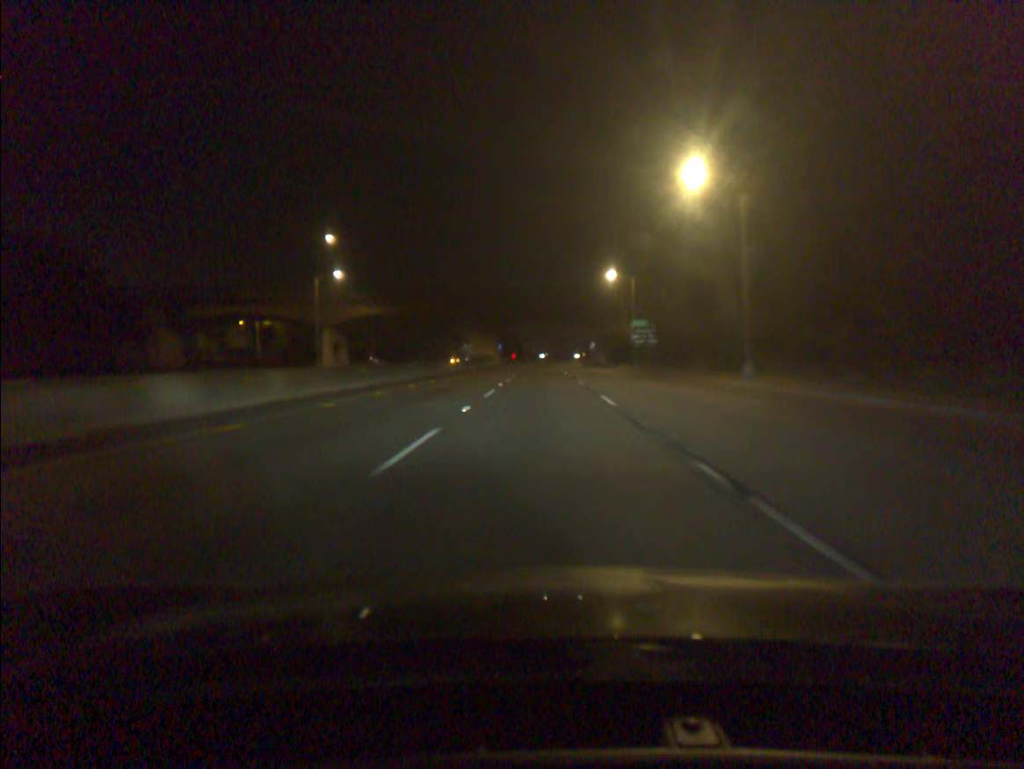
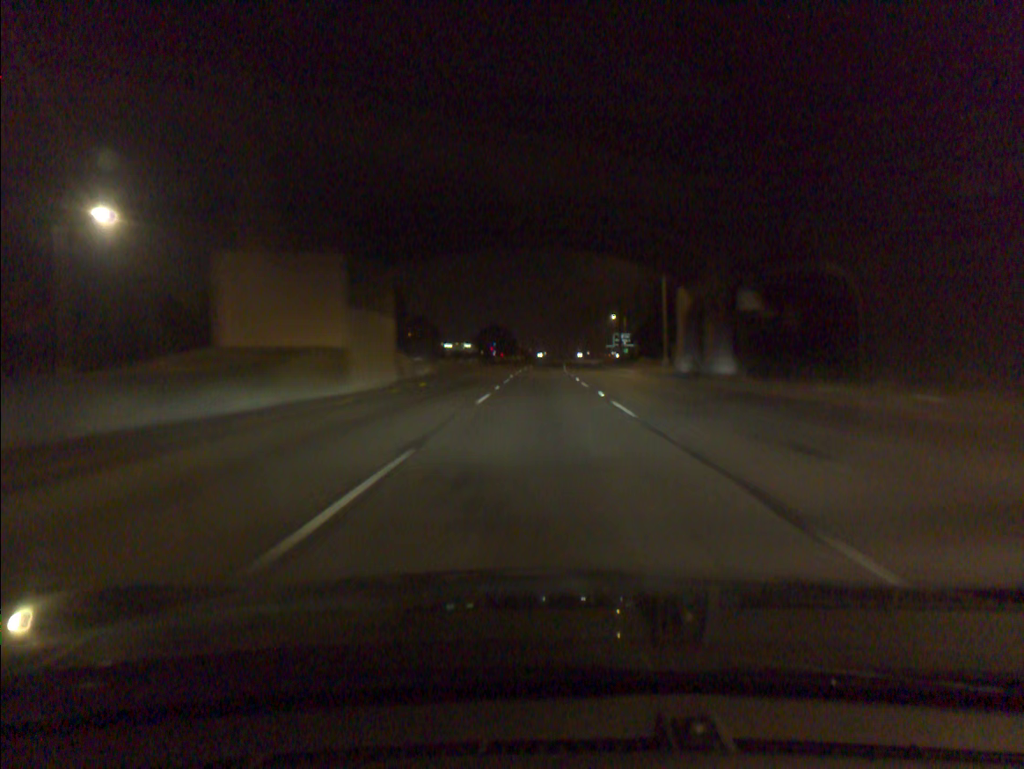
(0.0, +77.4) m; 0°
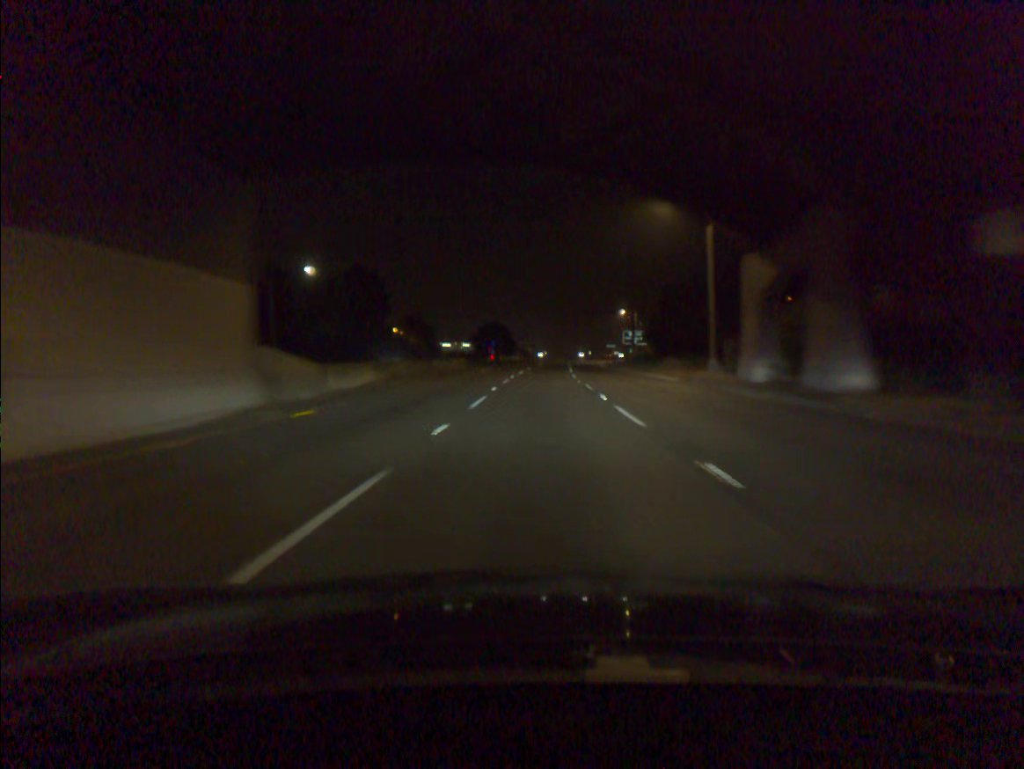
(0.0, +16.0) m; 0°
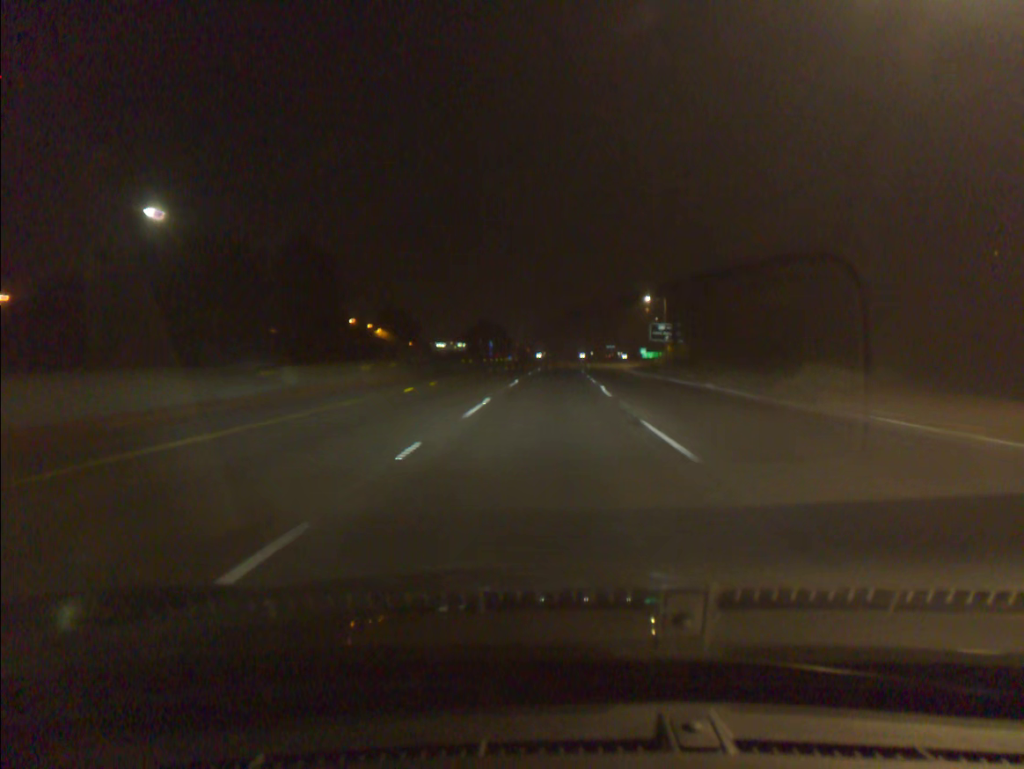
(0.0, +32.3) m; 0°
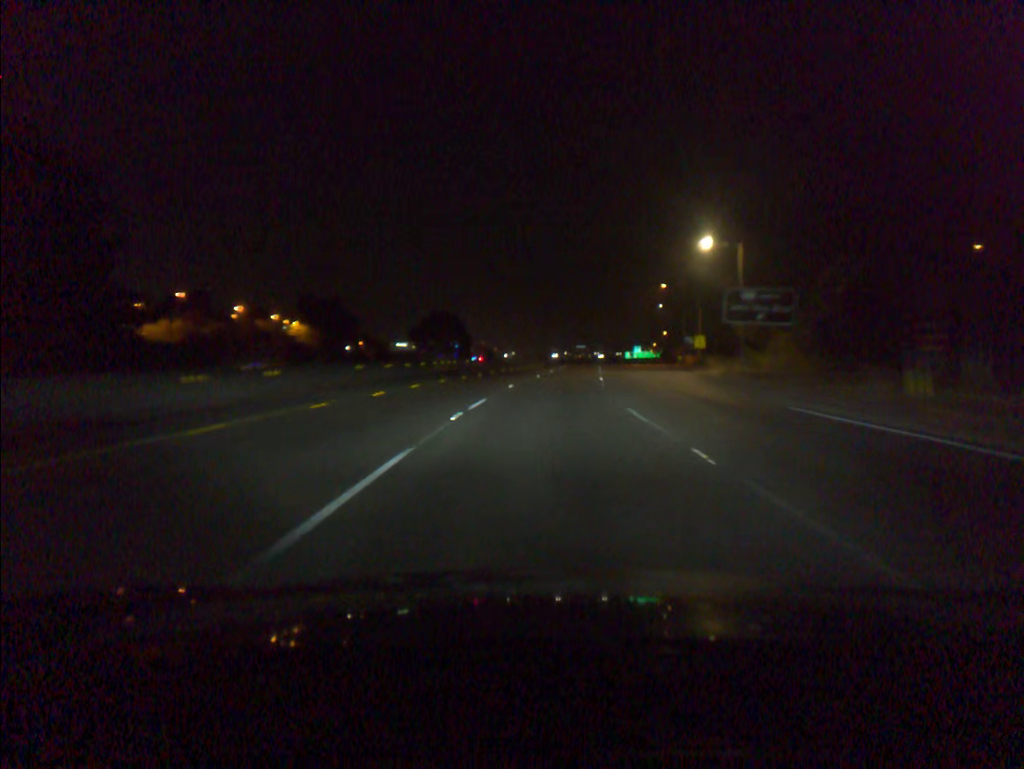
(+0.8, +49.5) m; +2°
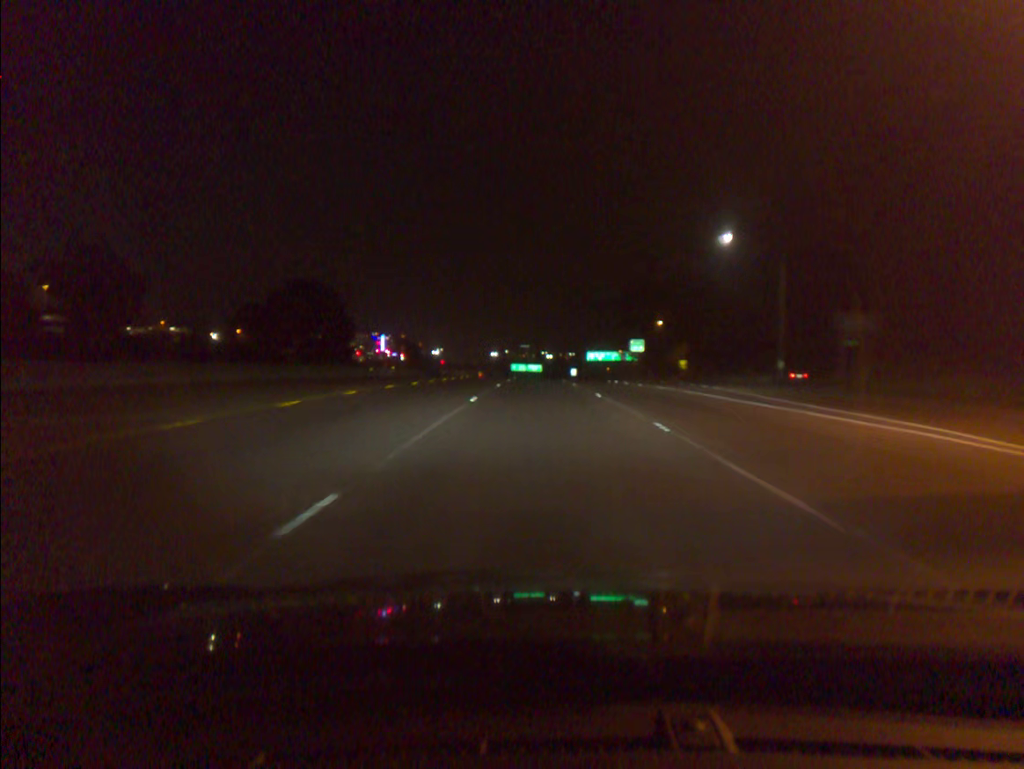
(+4.0, +85.3) m; +4°
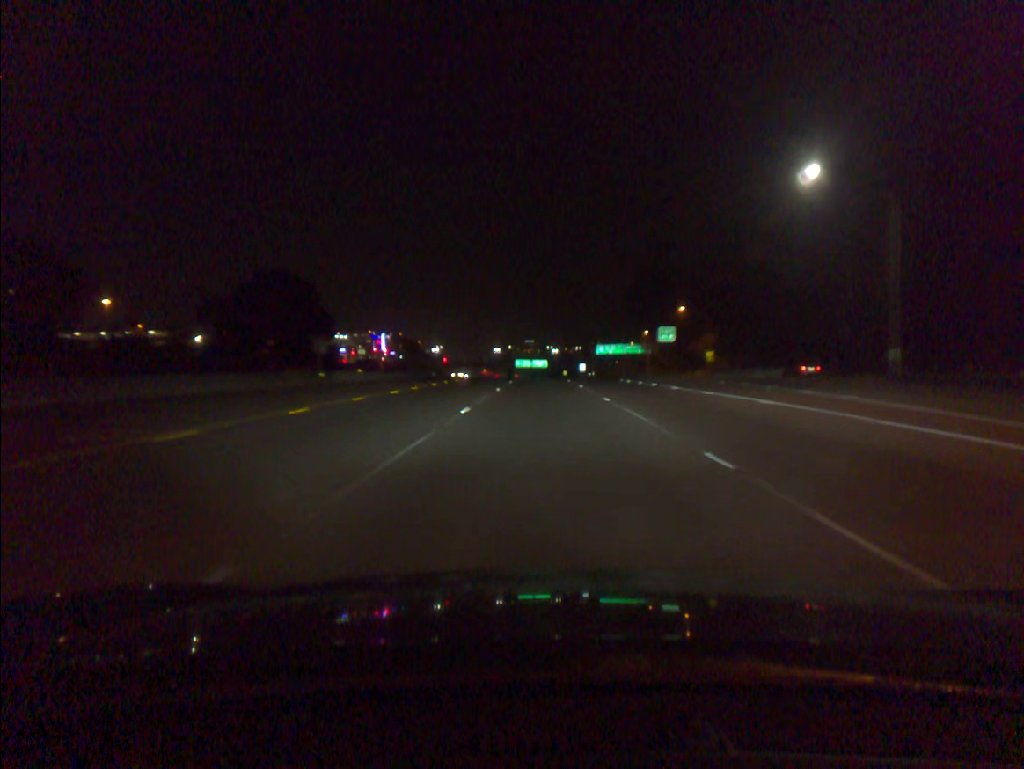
(0.0, +17.5) m; 0°
